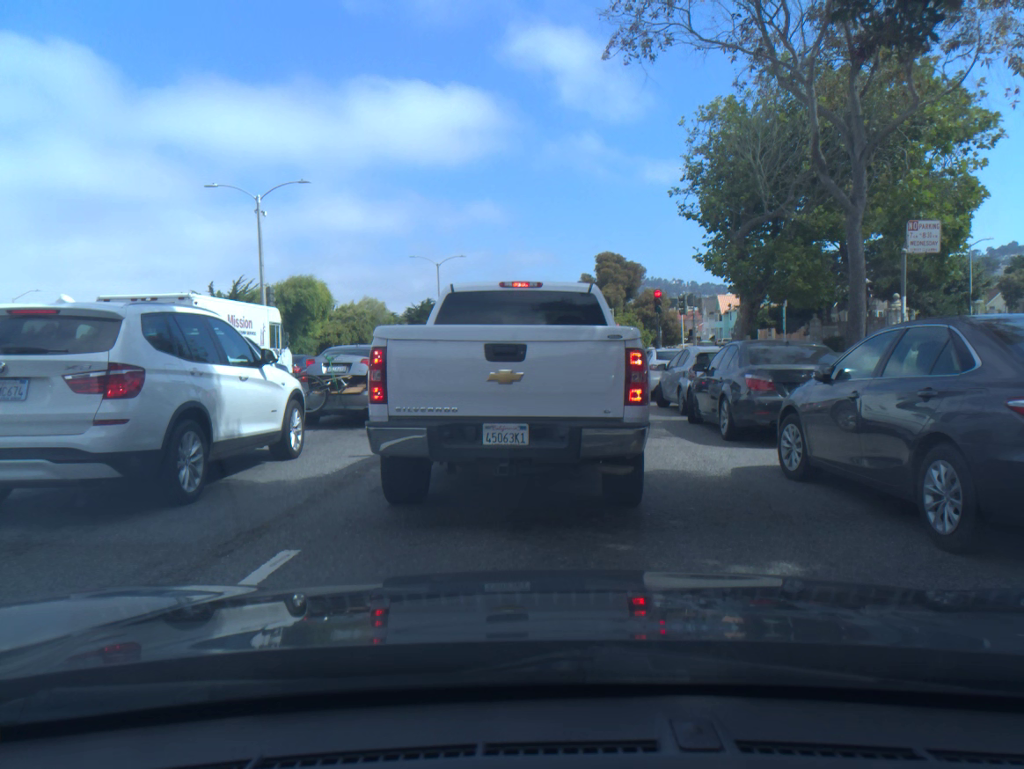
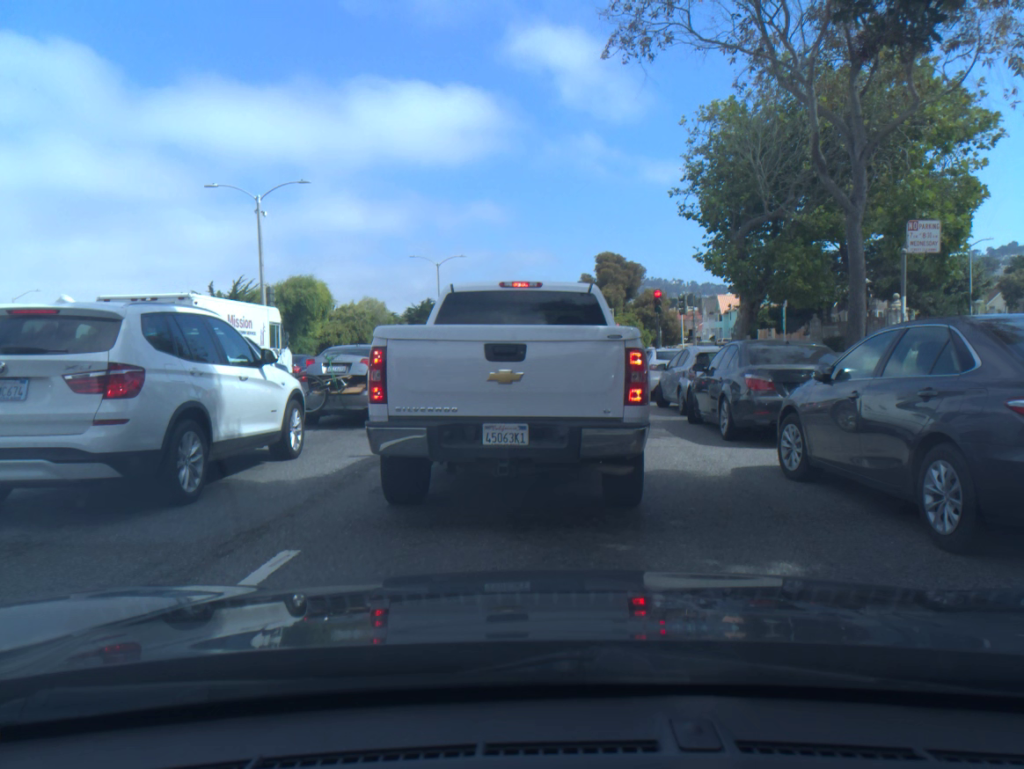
(0.0, 0.0) m; 0°
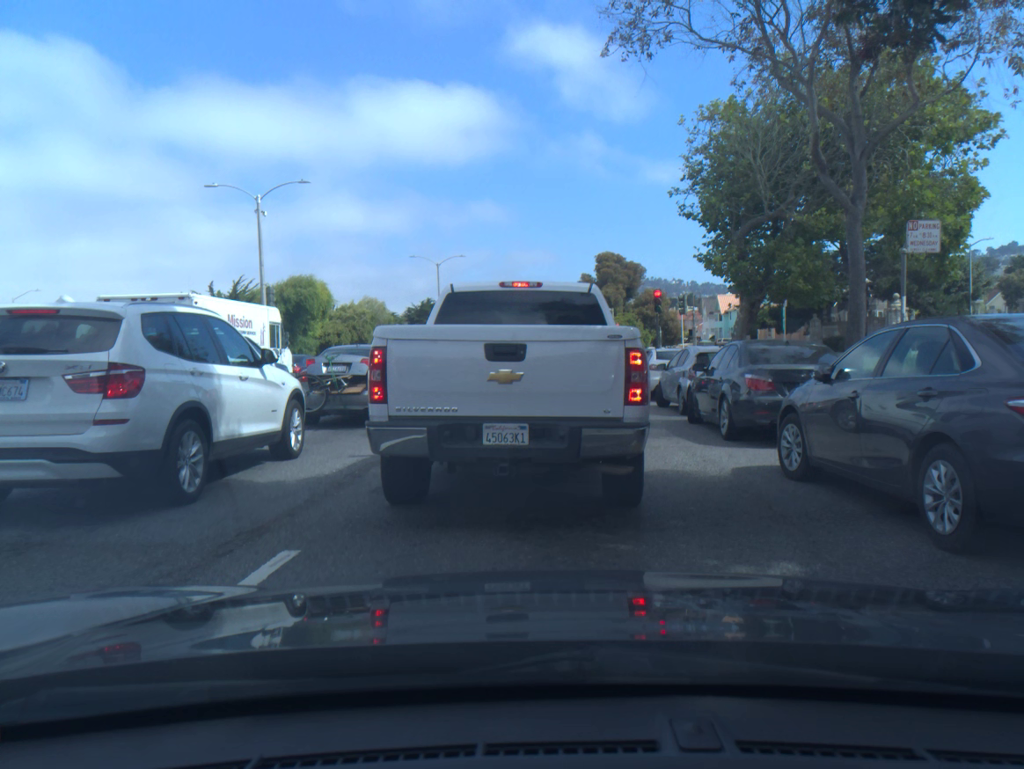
(0.0, 0.0) m; 0°
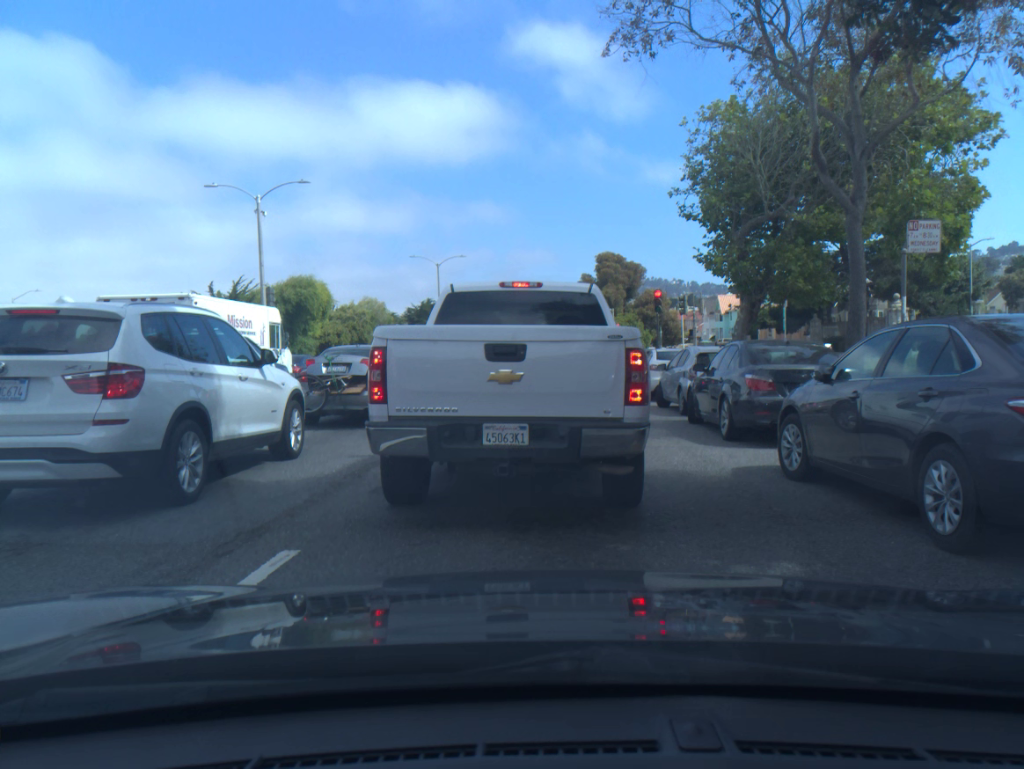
(0.0, 0.0) m; 0°
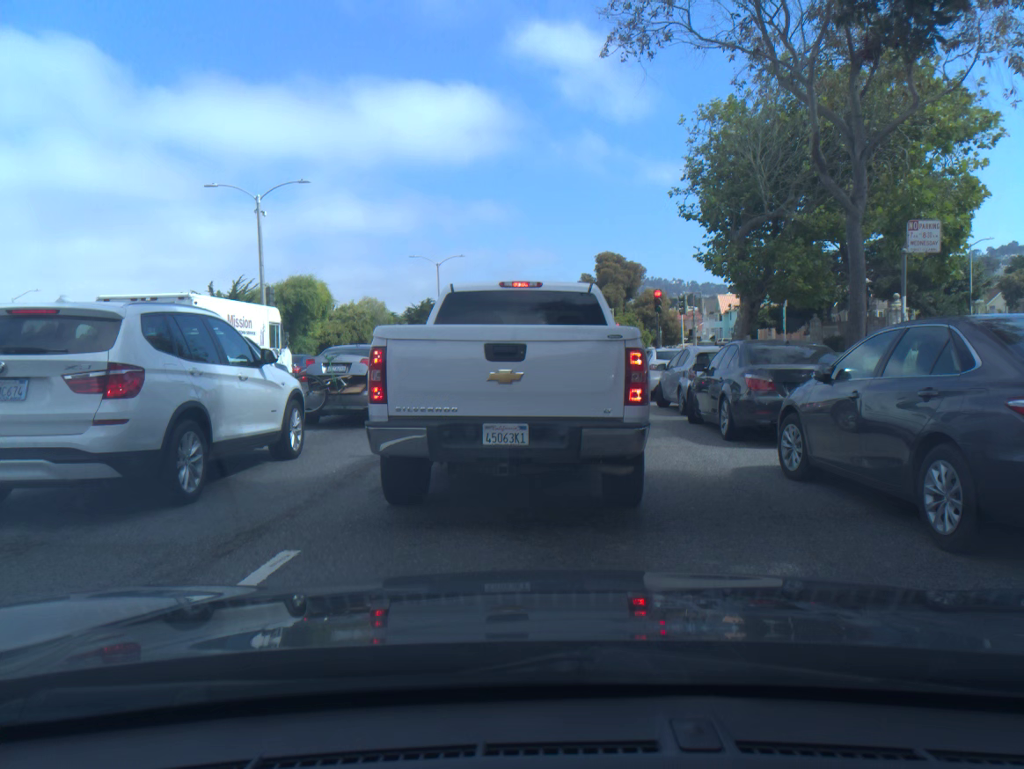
(0.0, 0.0) m; 0°
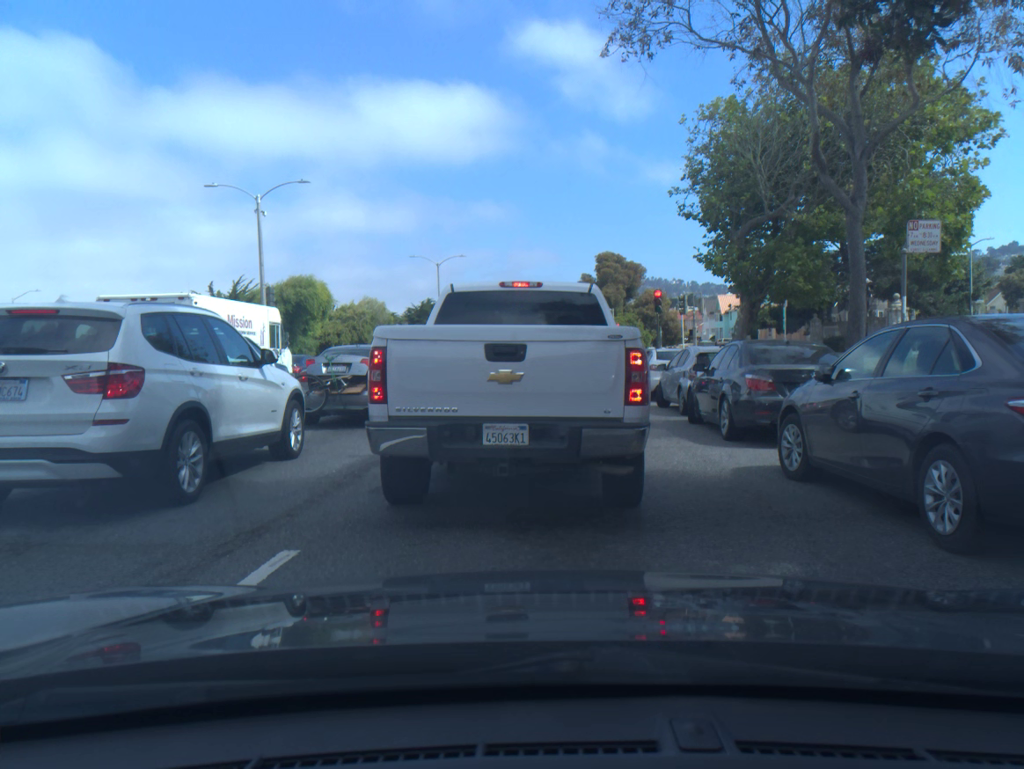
(0.0, 0.0) m; 0°
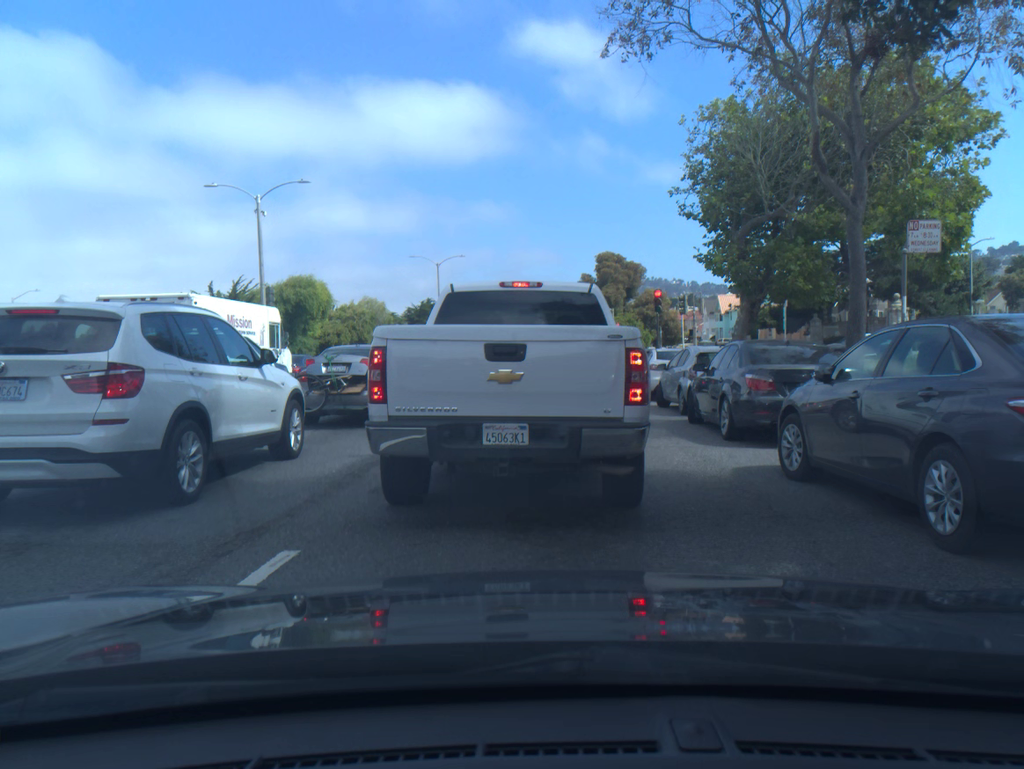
(0.0, 0.0) m; 0°
